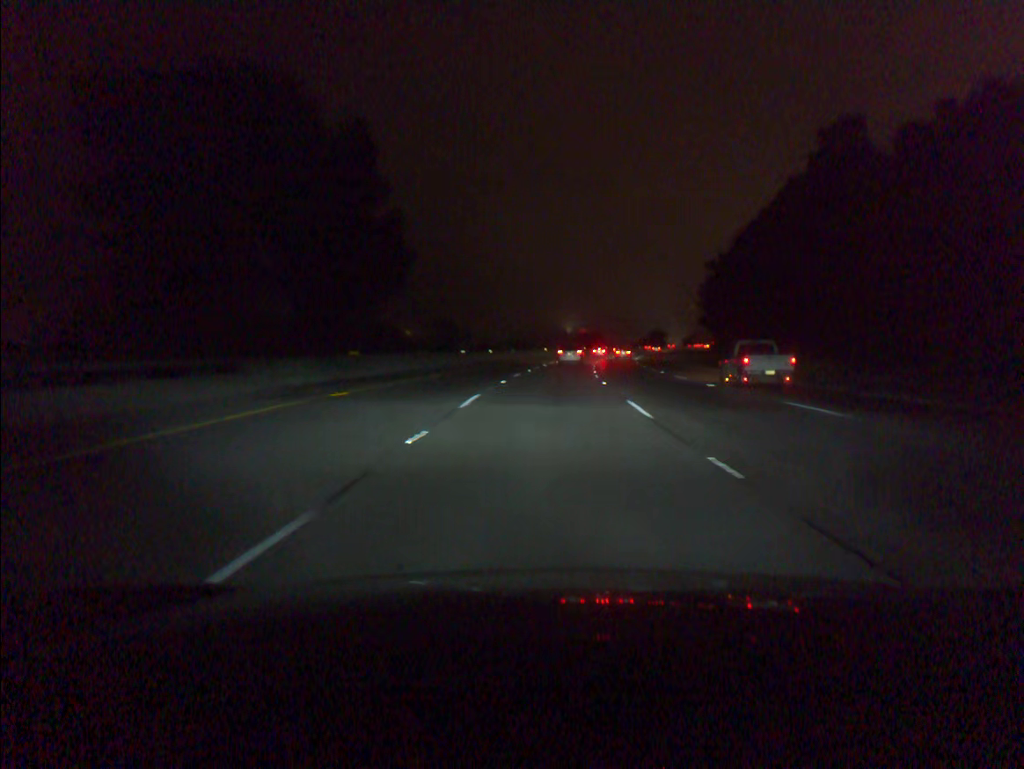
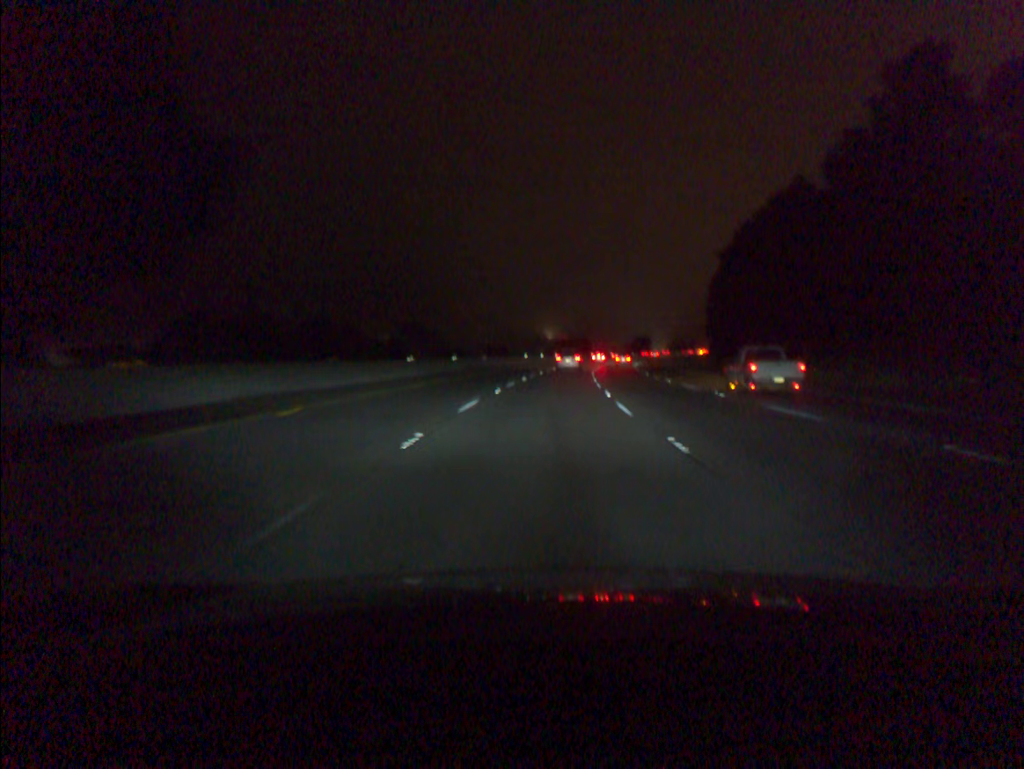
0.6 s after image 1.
(+0.2, +17.8) m; +1°
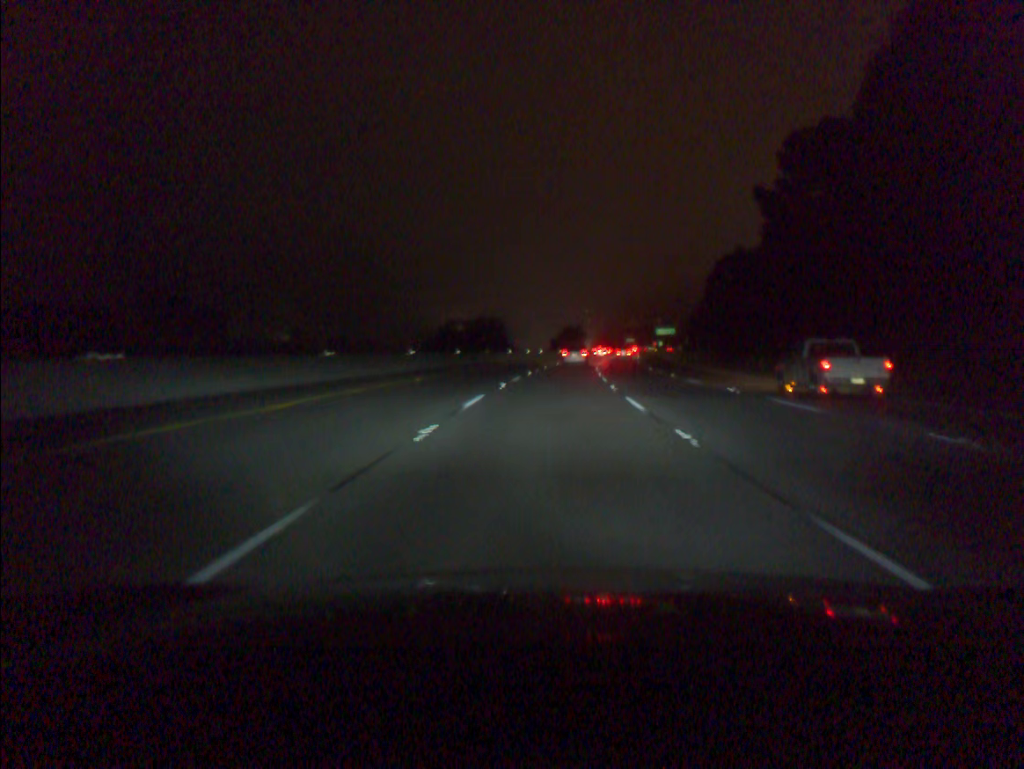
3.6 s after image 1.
(+4.9, +88.2) m; +7°
